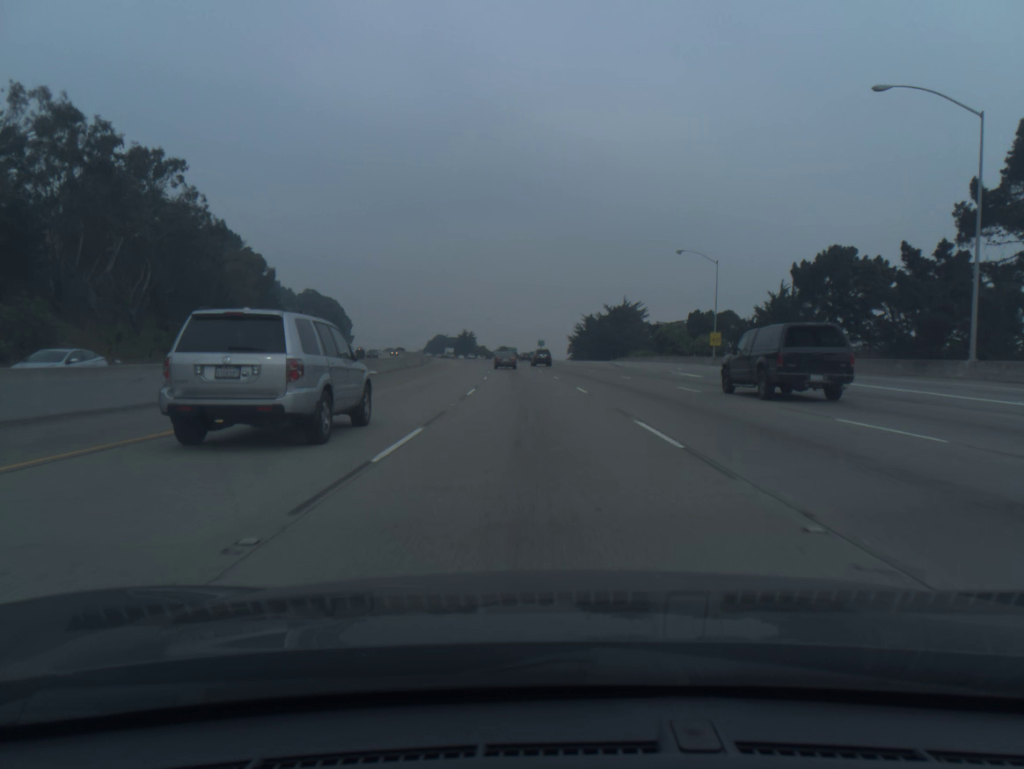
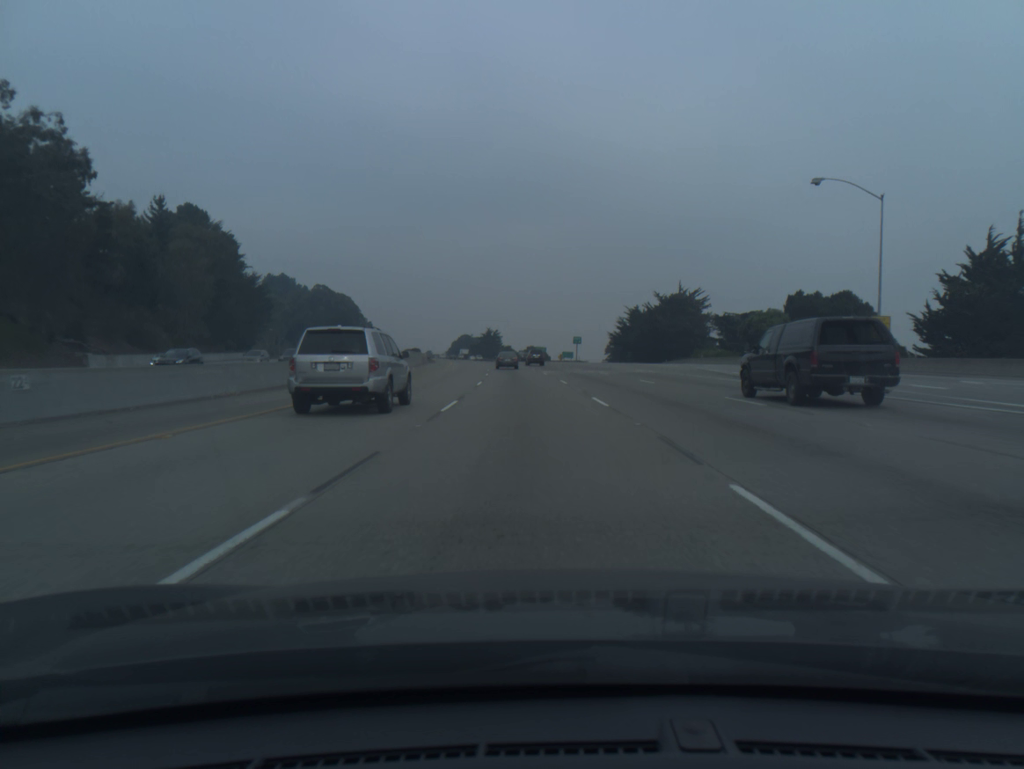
(-0.7, +35.9) m; -2°
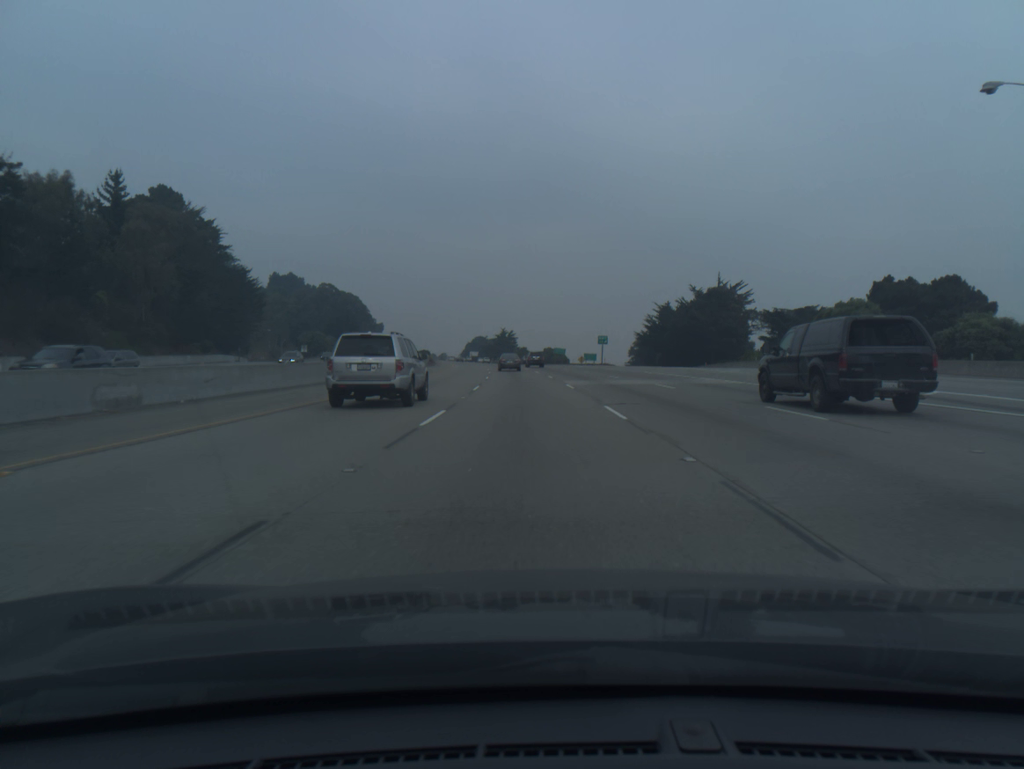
(-0.2, +18.0) m; -1°
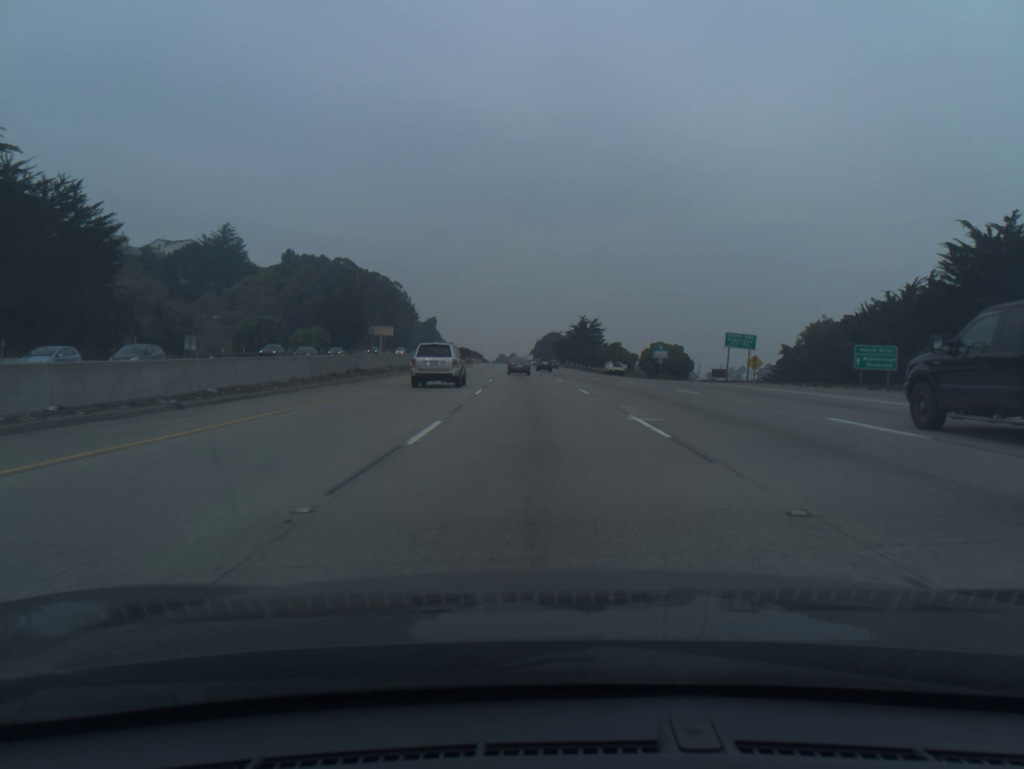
(-4.7, +90.3) m; -6°
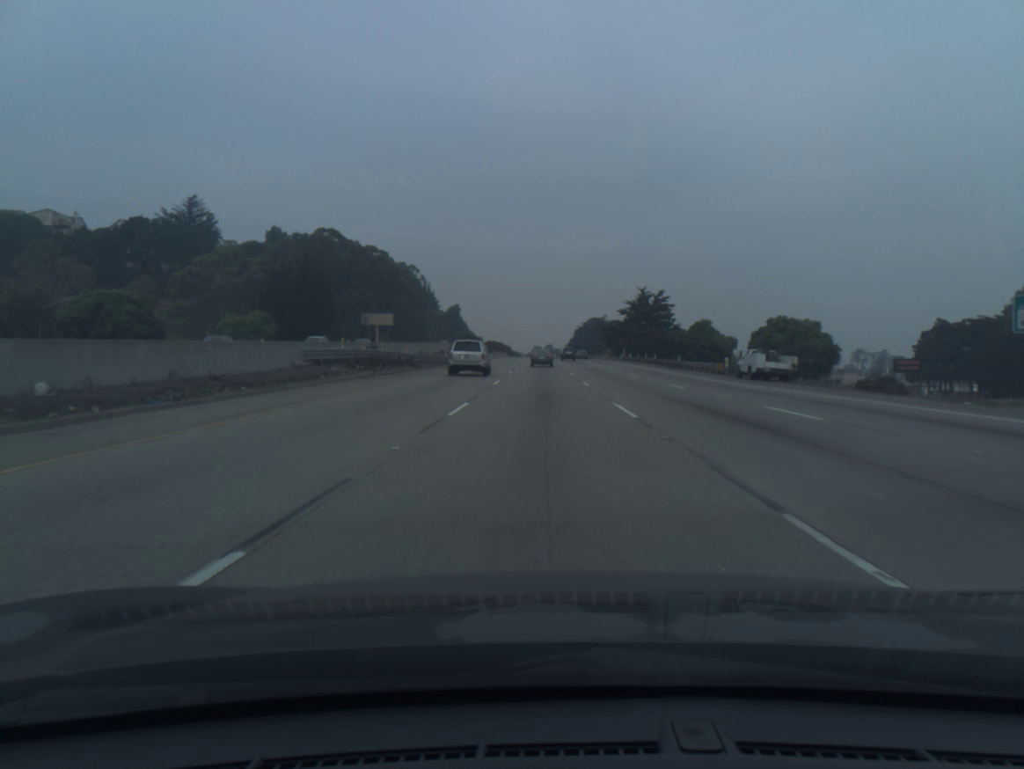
(-1.4, +54.0) m; -3°
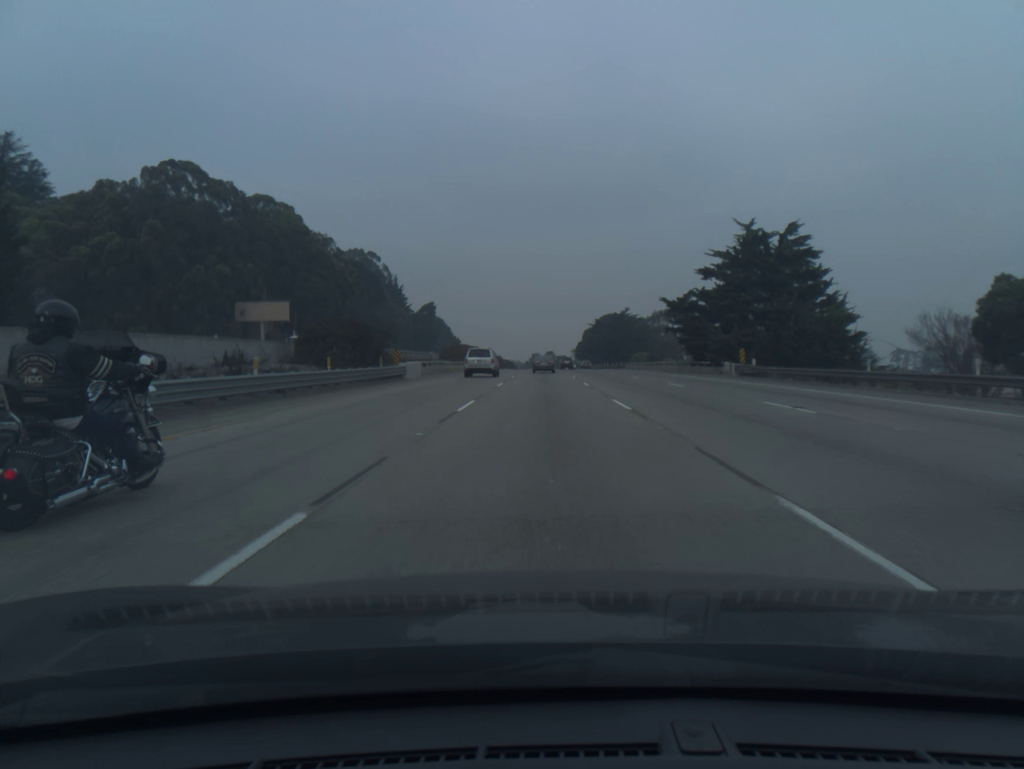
(-0.3, +71.7) m; 0°
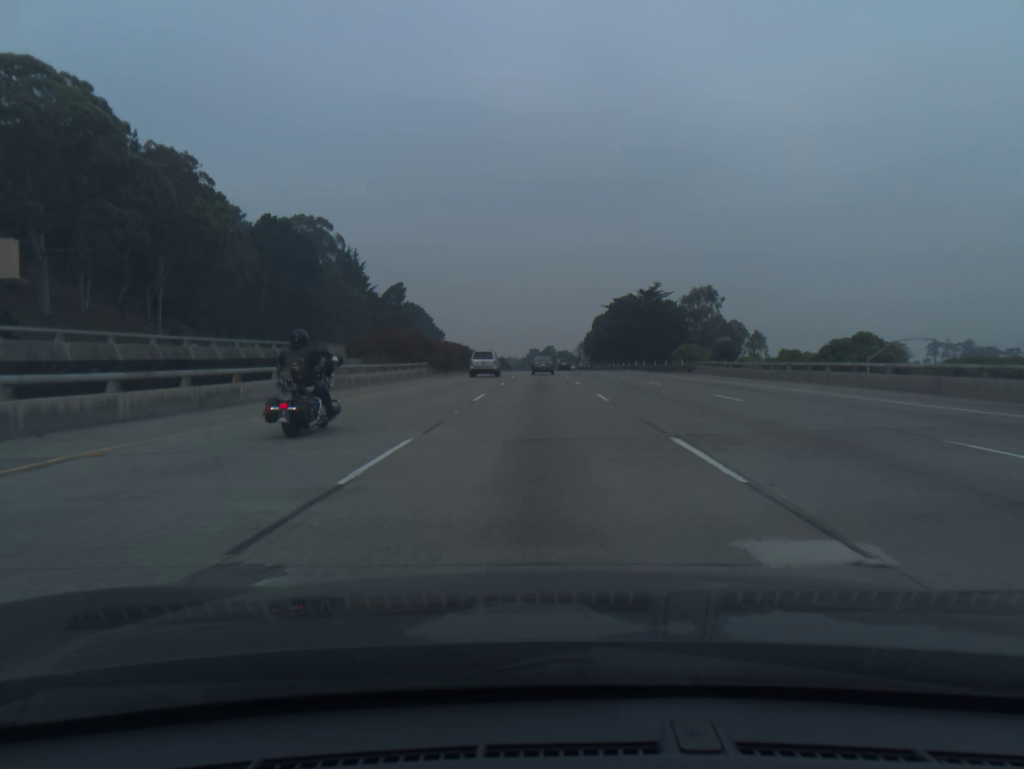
(+0.1, +53.6) m; 0°
